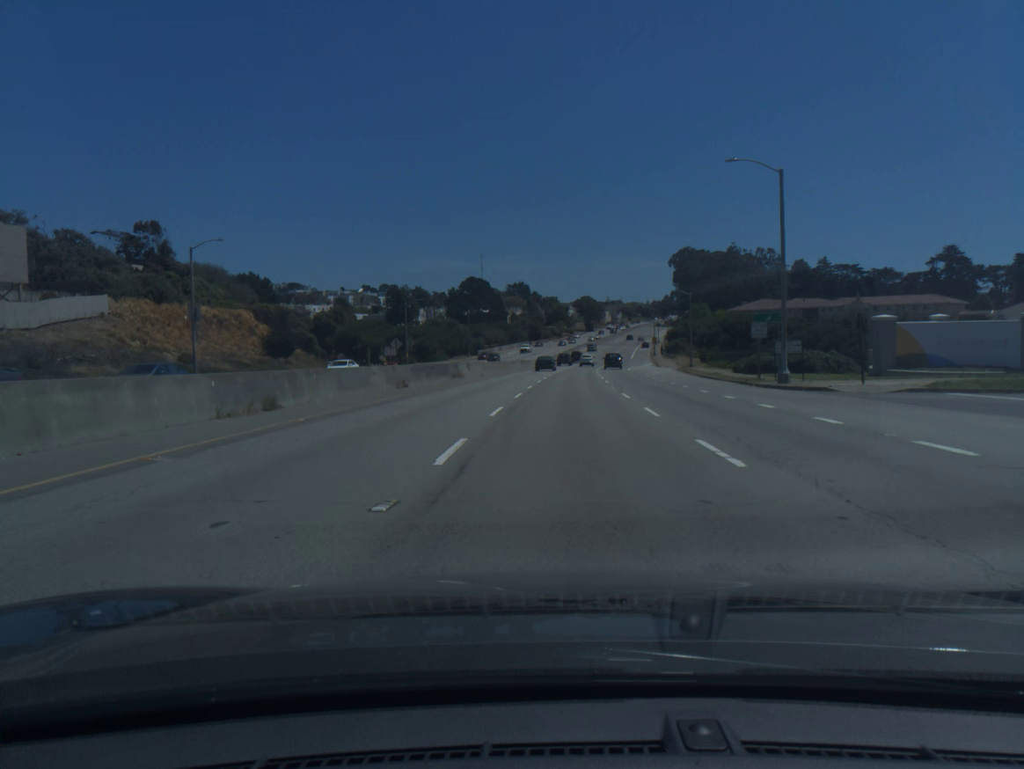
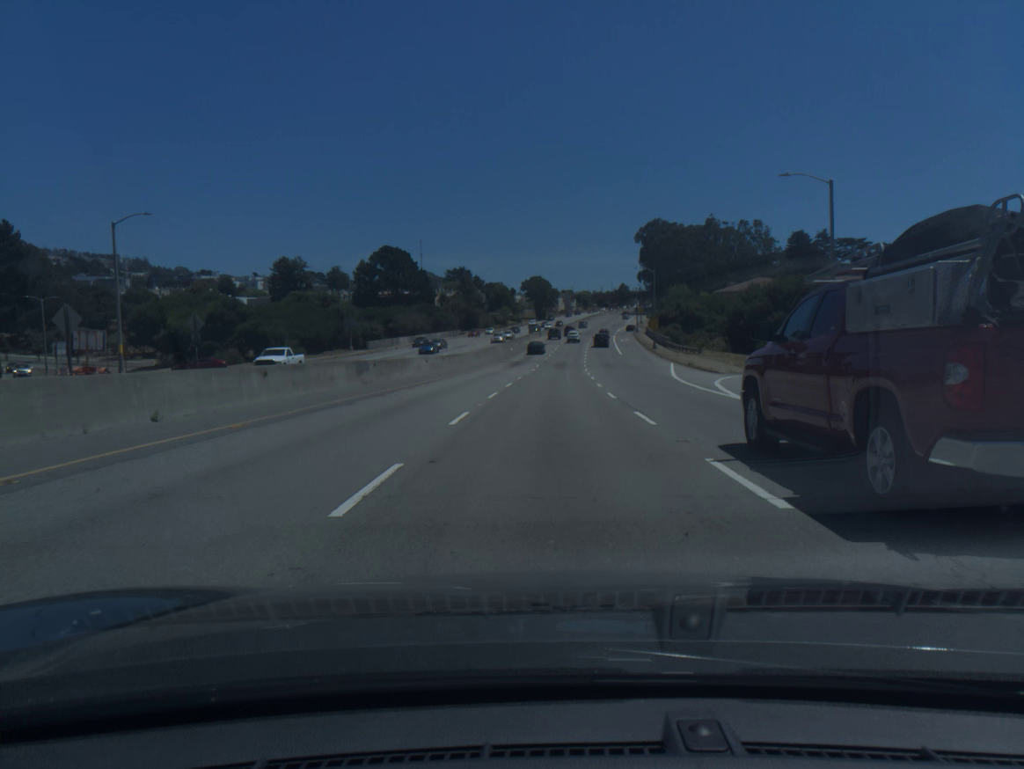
(+2.1, +62.0) m; +4°
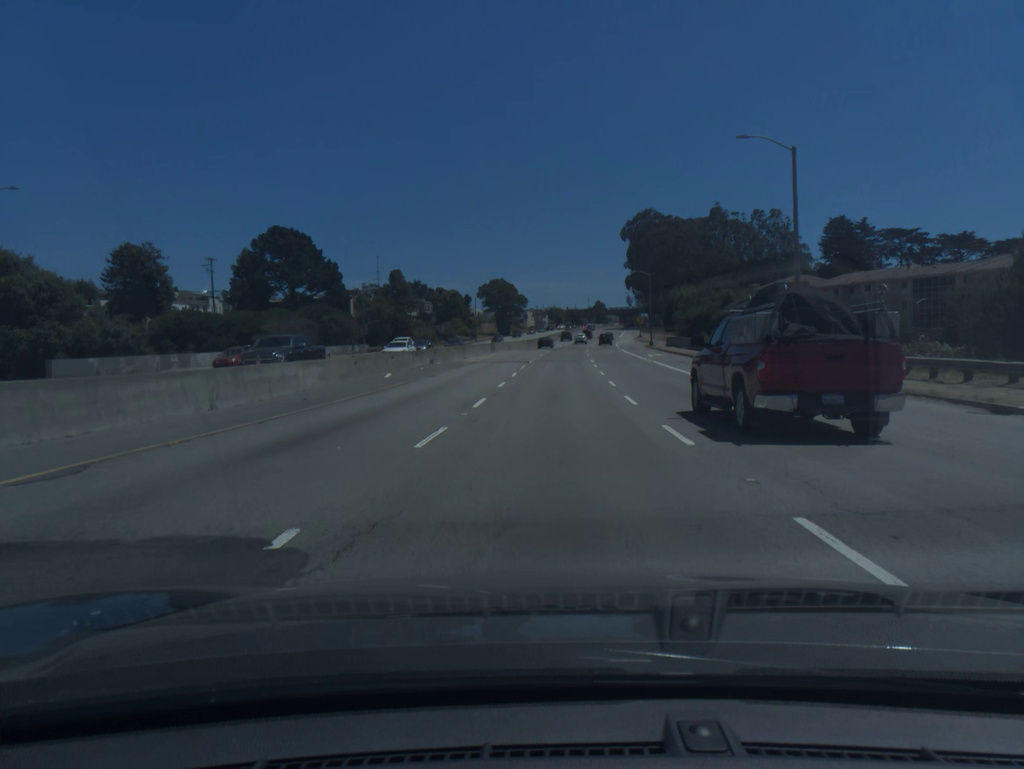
(+1.3, +61.9) m; +2°
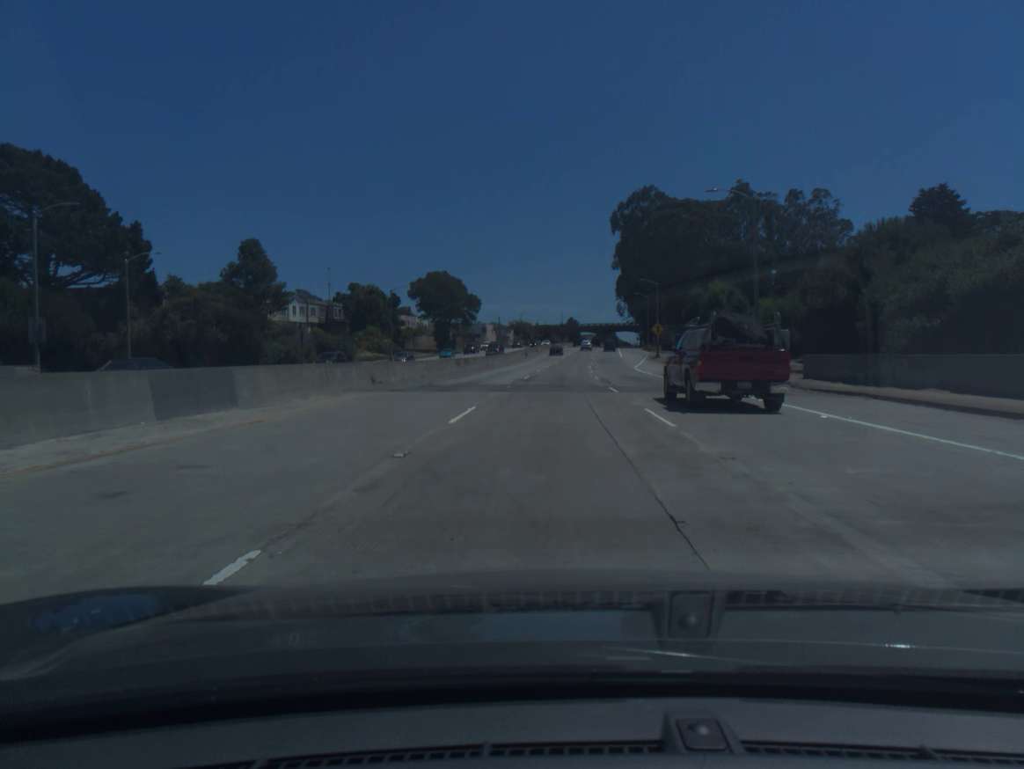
(+1.1, +62.3) m; +2°
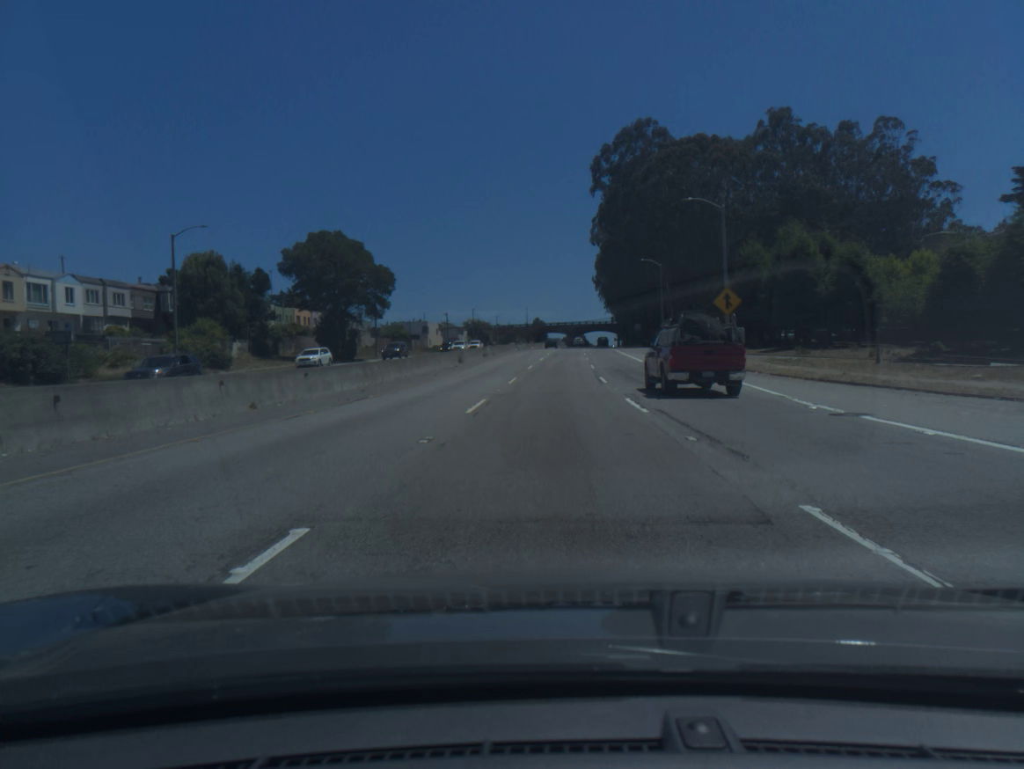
(+1.1, +51.1) m; +3°
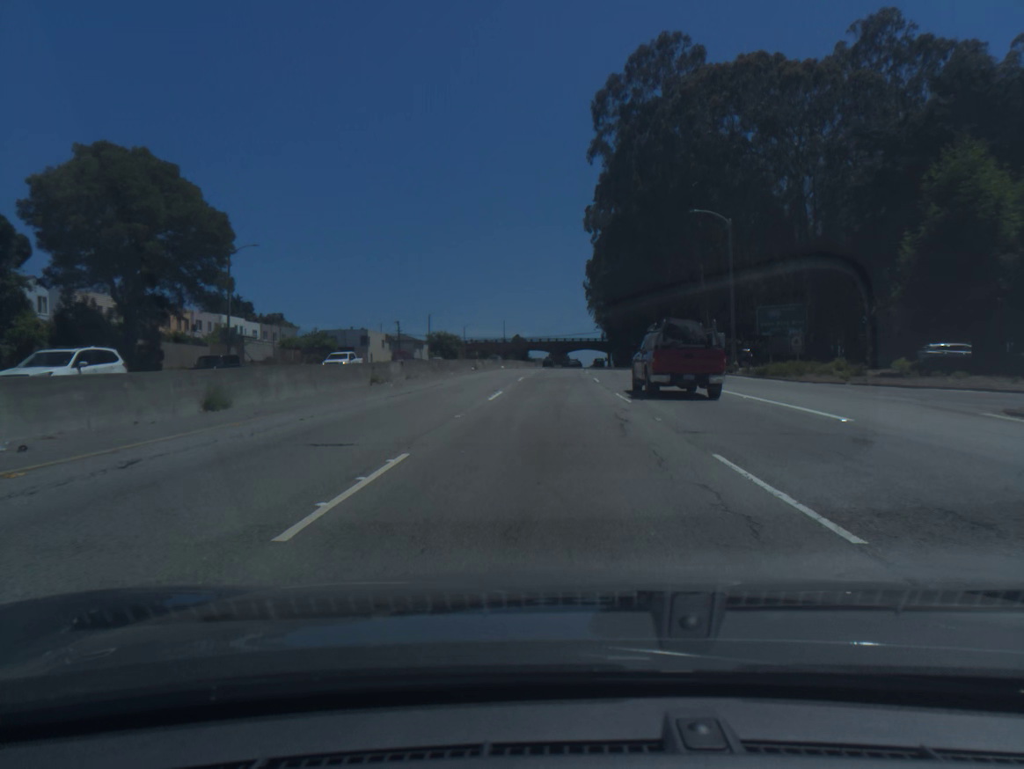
(+0.5, +39.7) m; +1°
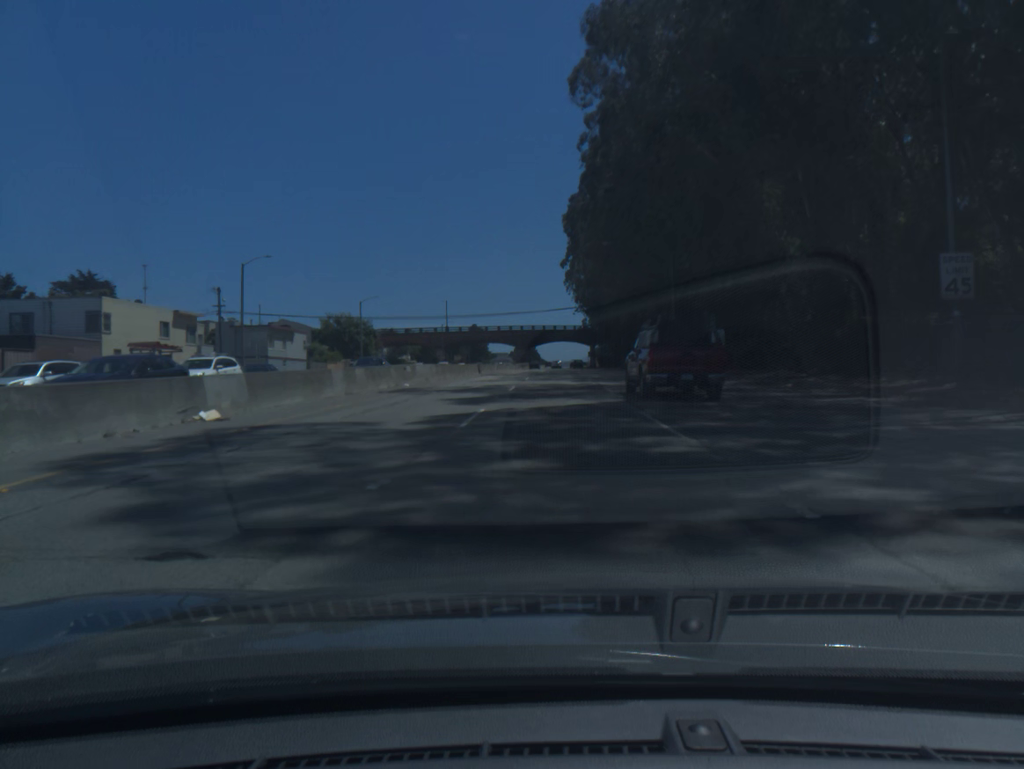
(+1.5, +67.1) m; +3°
